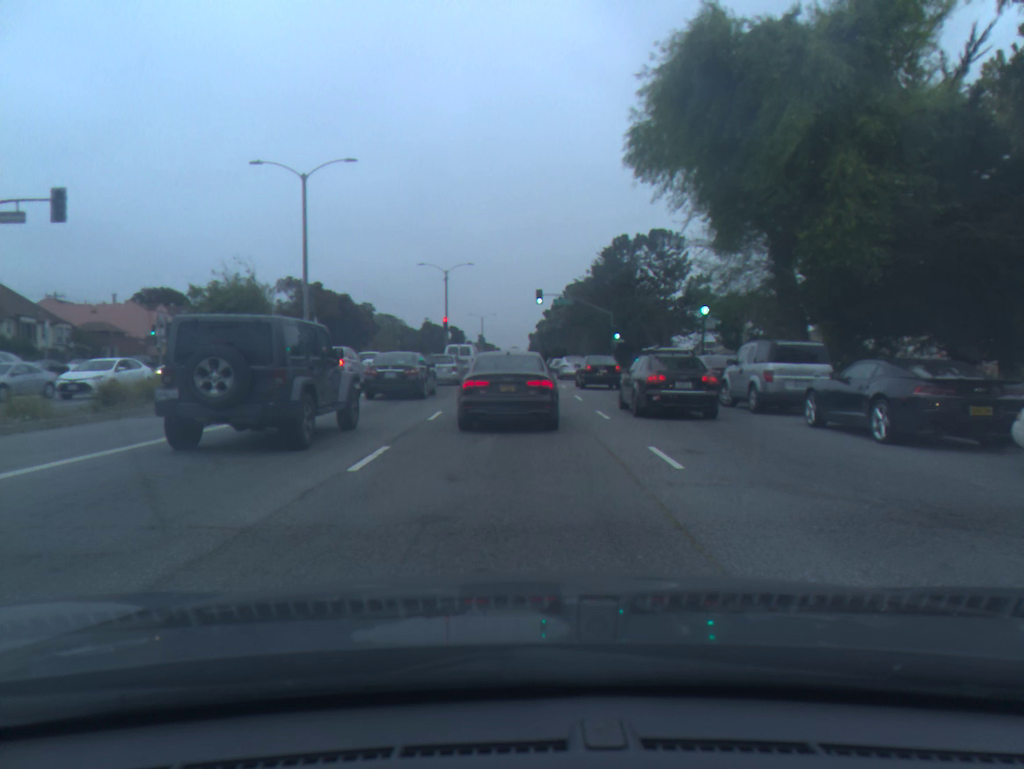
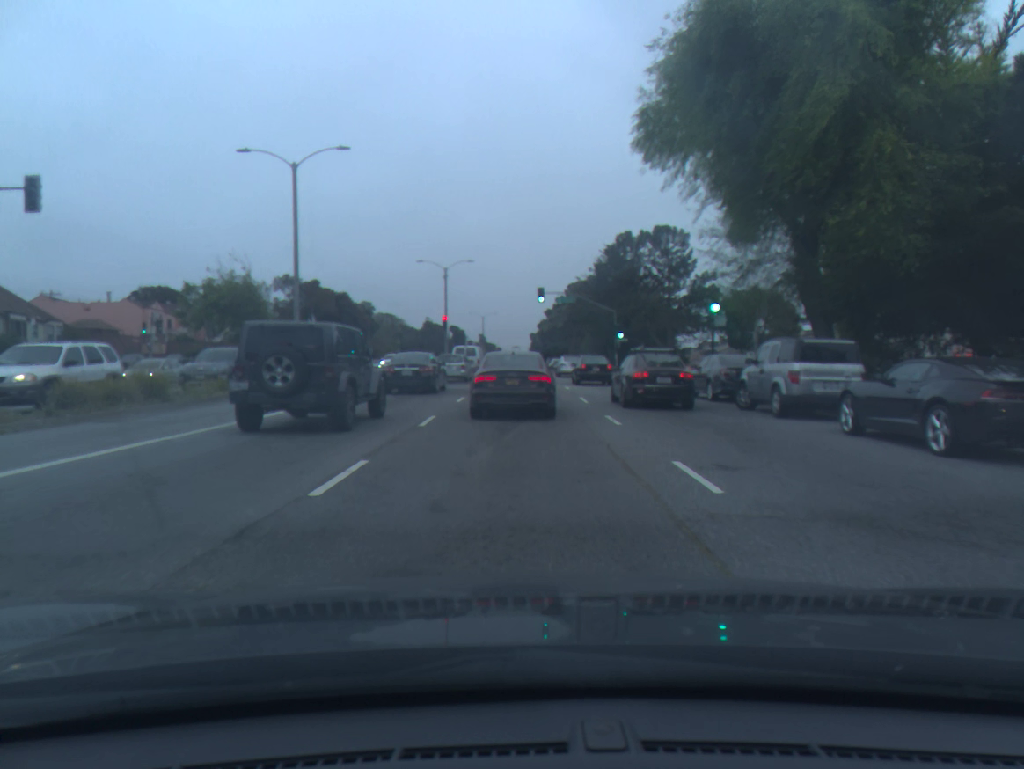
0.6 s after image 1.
(0.0, +1.5) m; 0°
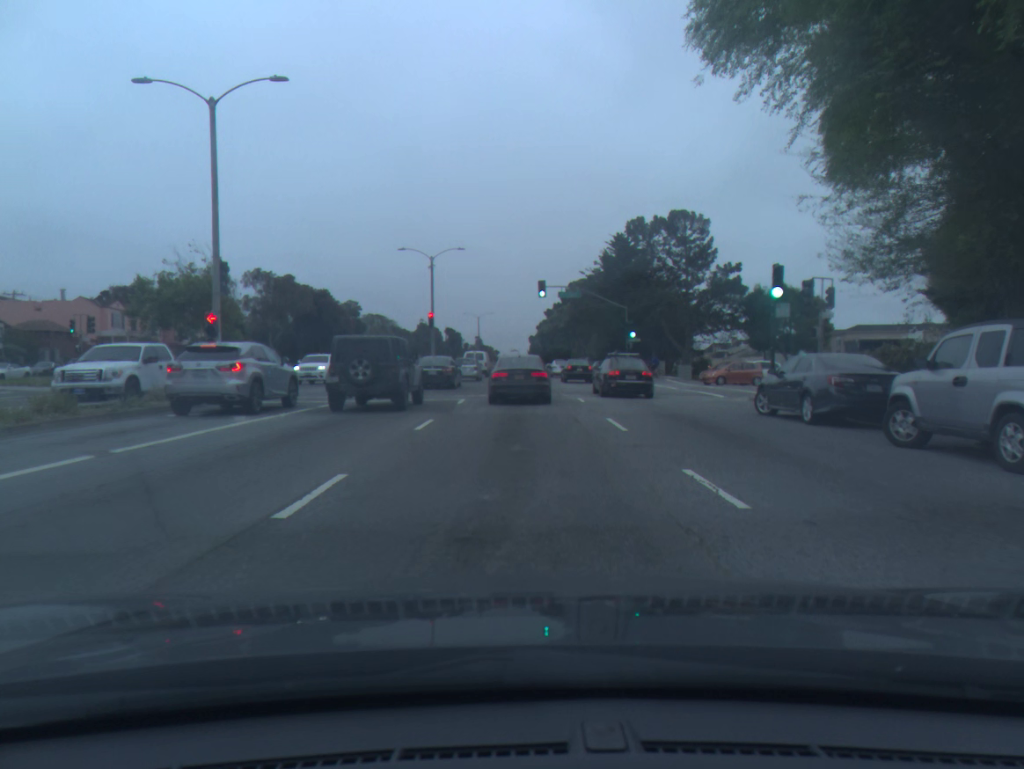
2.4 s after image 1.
(+0.1, +7.9) m; 0°
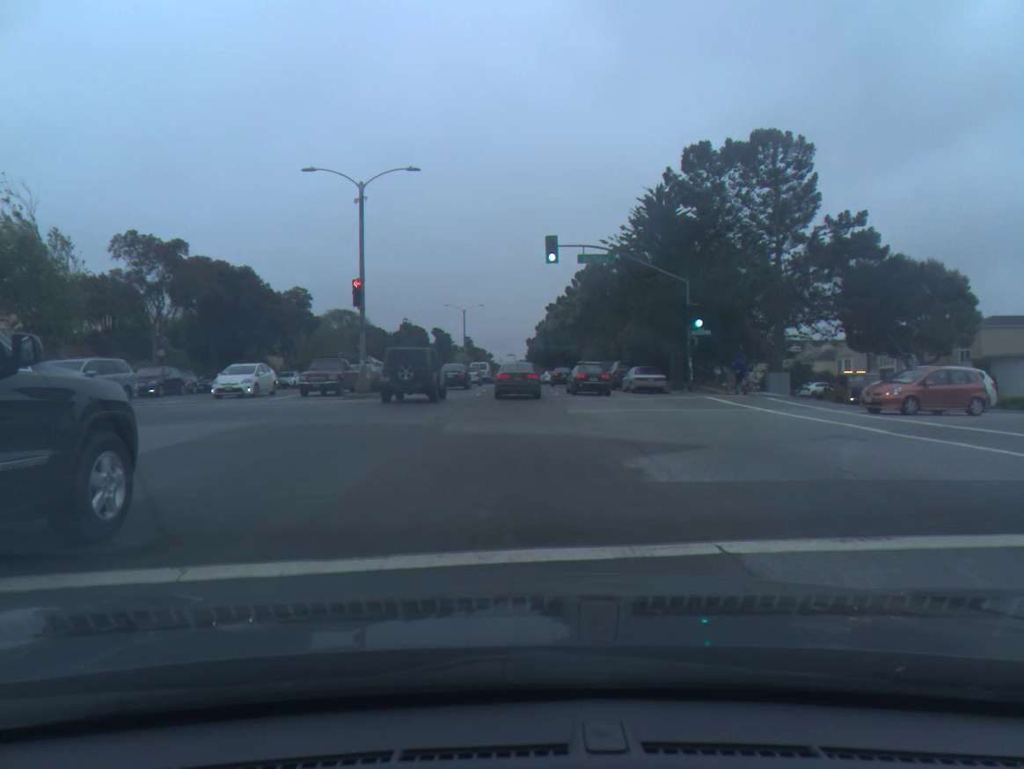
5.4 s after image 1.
(0.0, +22.6) m; 0°
